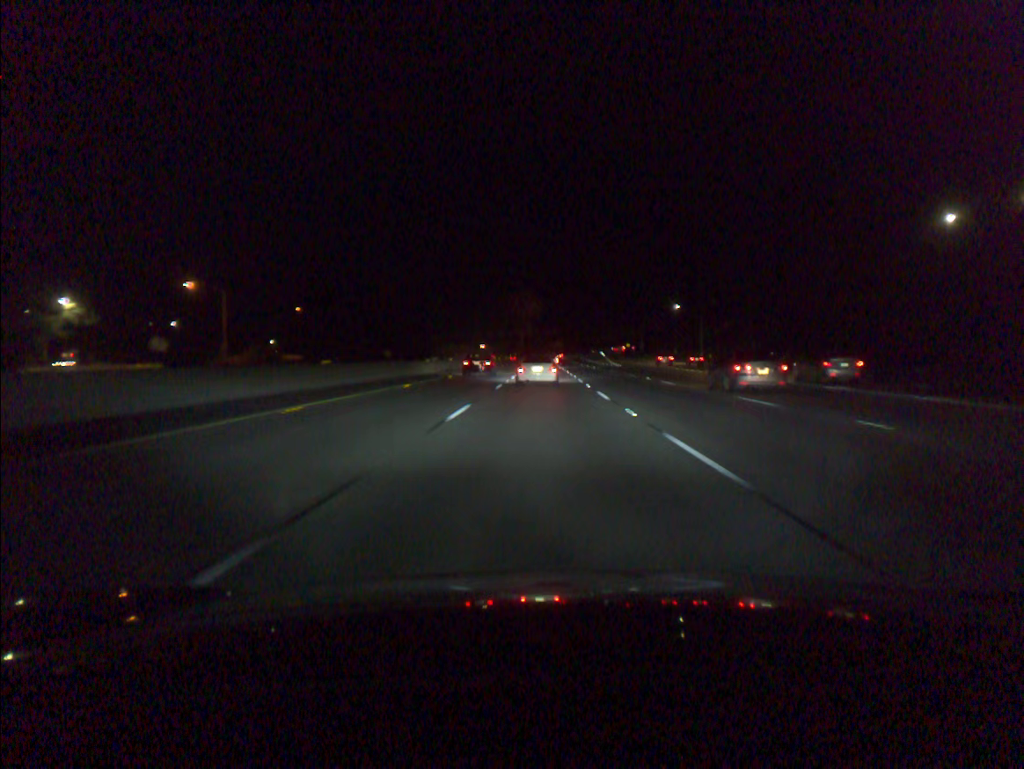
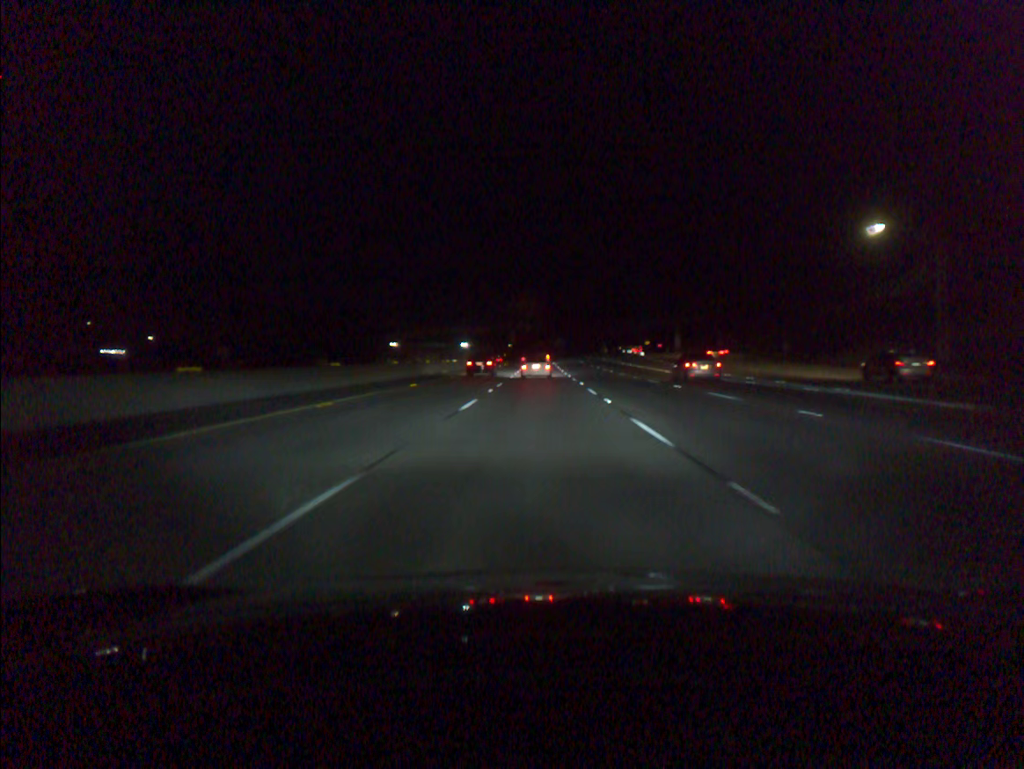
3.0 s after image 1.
(+0.4, +84.4) m; 0°
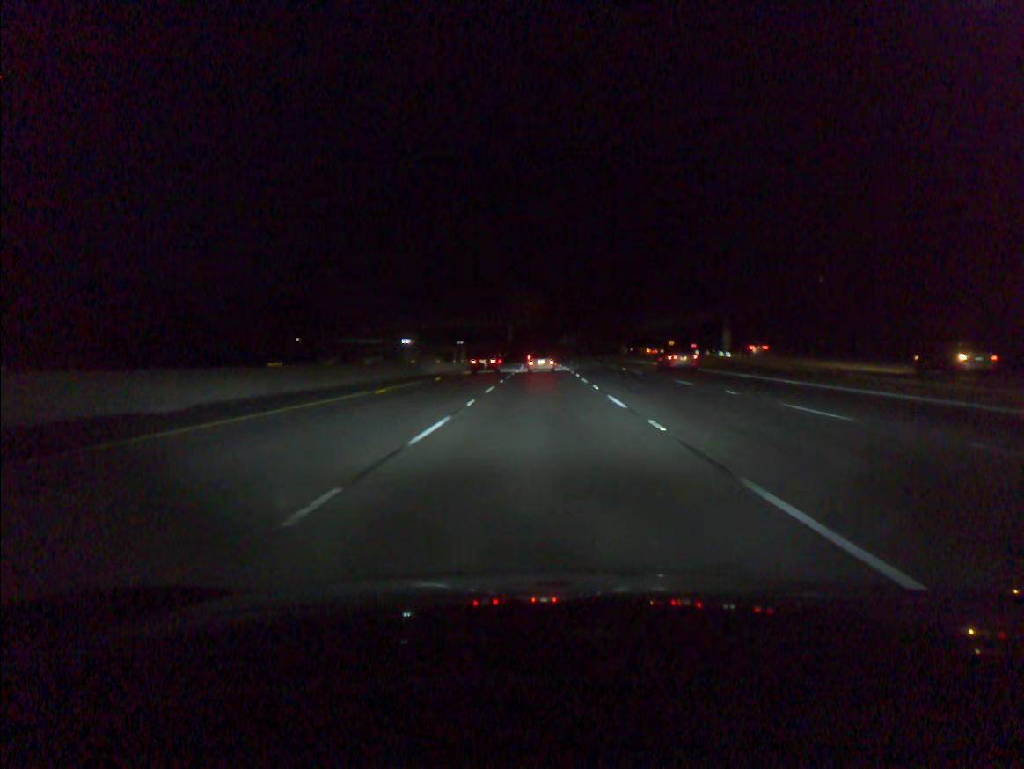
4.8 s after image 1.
(-0.1, +51.5) m; 0°
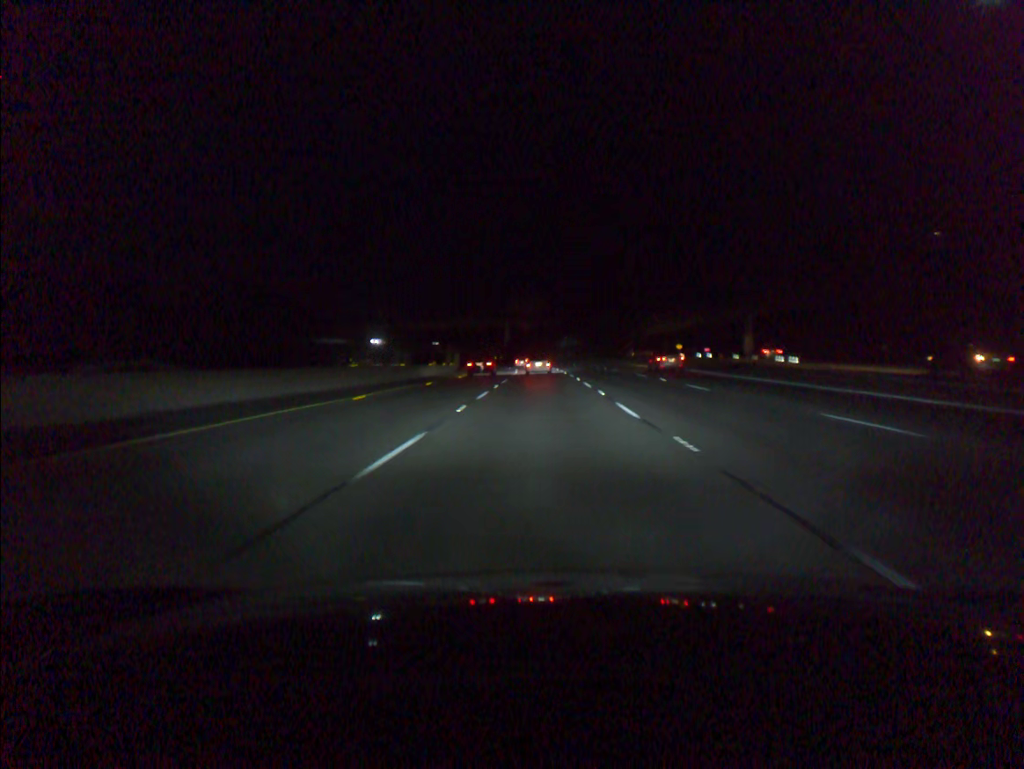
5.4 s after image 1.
(0.0, +17.3) m; 0°
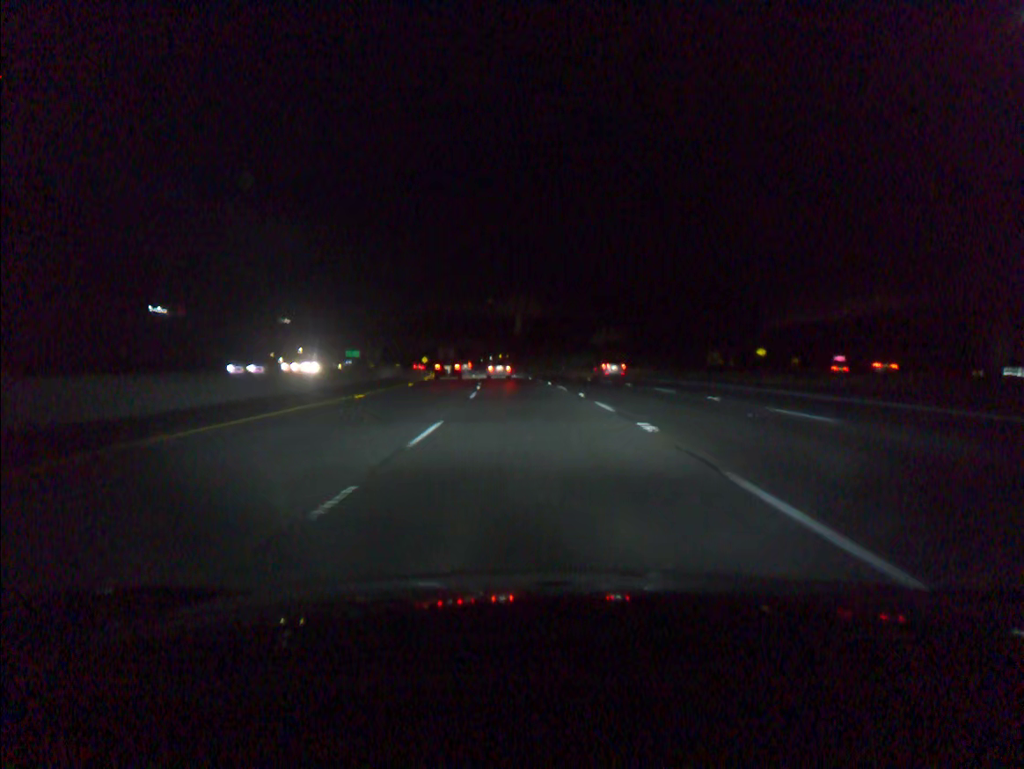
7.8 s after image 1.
(-0.4, +70.0) m; -1°
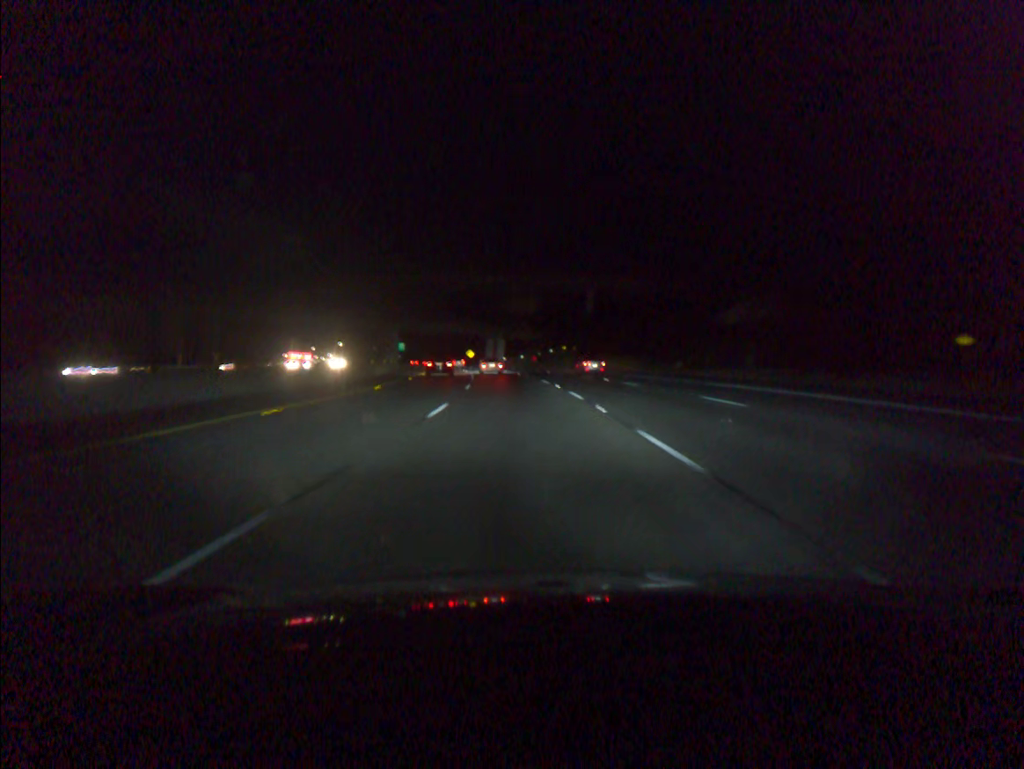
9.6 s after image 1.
(-2.0, +53.3) m; -5°
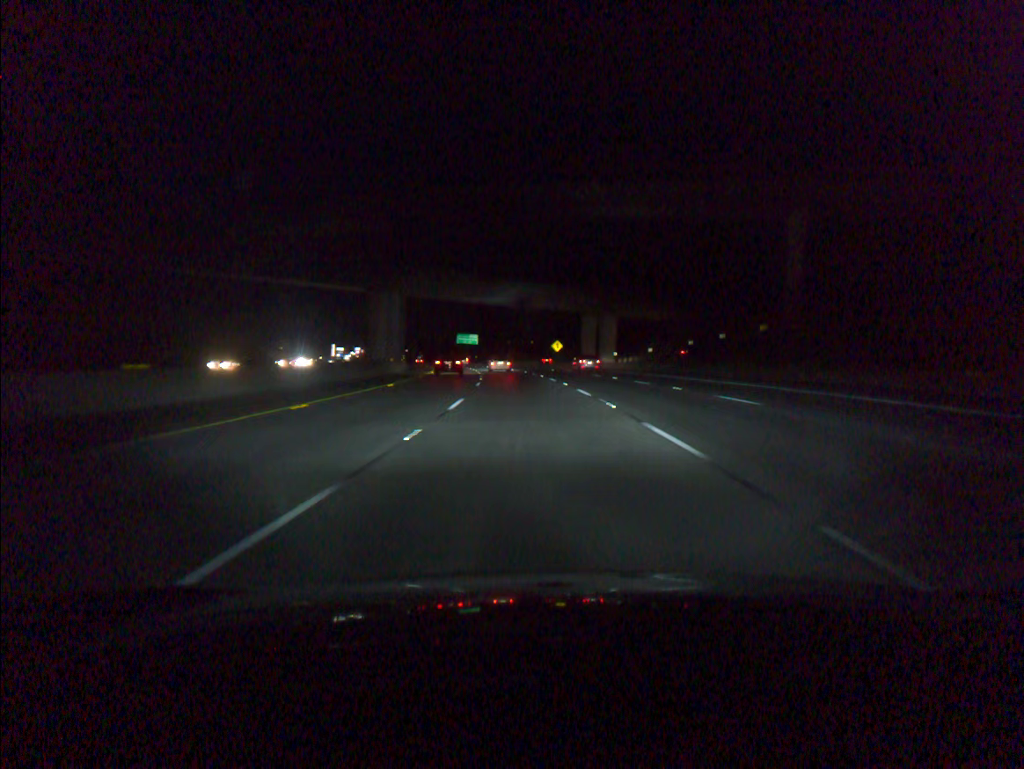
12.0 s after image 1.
(-4.7, +71.8) m; -7°
